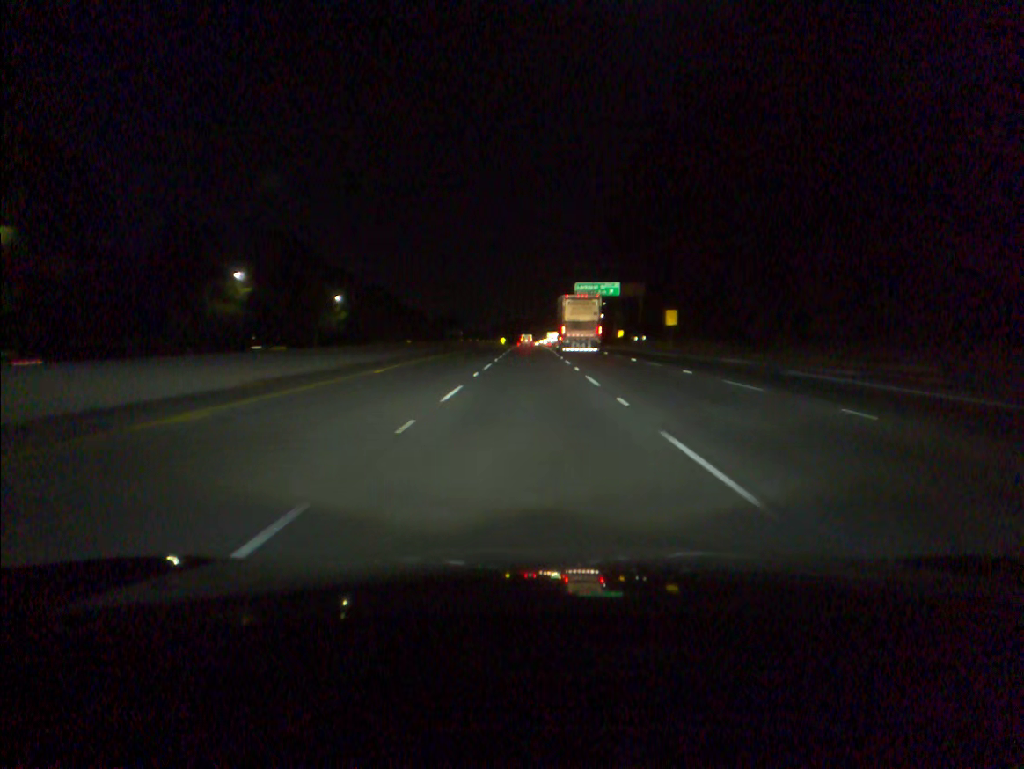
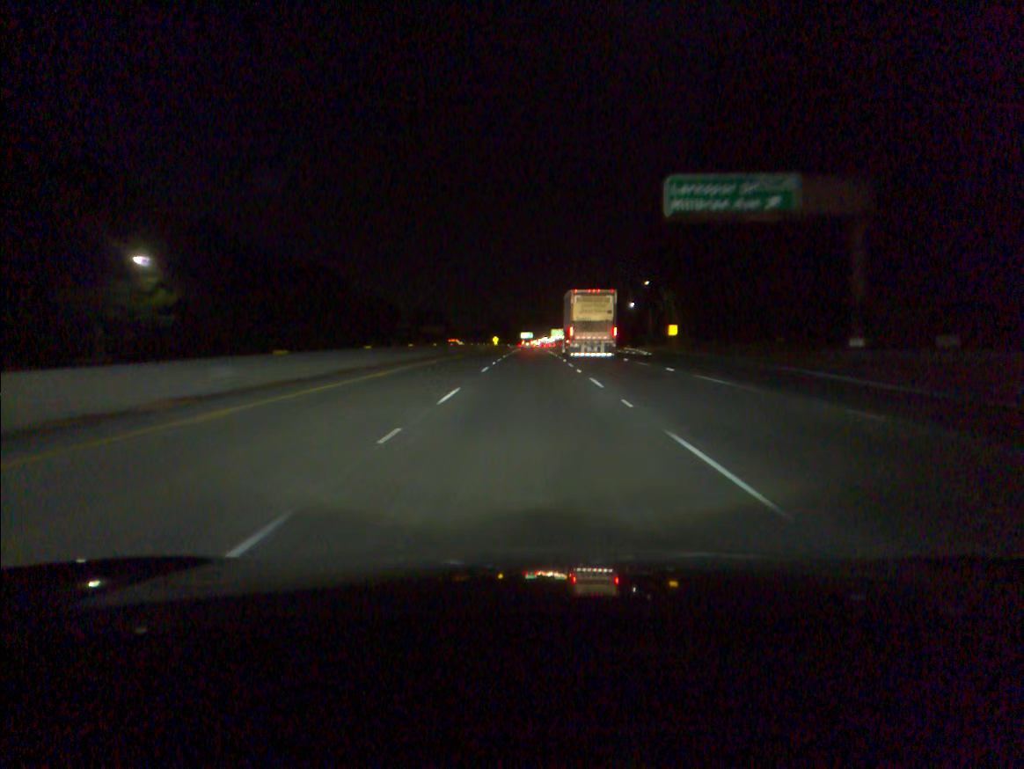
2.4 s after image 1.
(0.0, +73.0) m; 0°
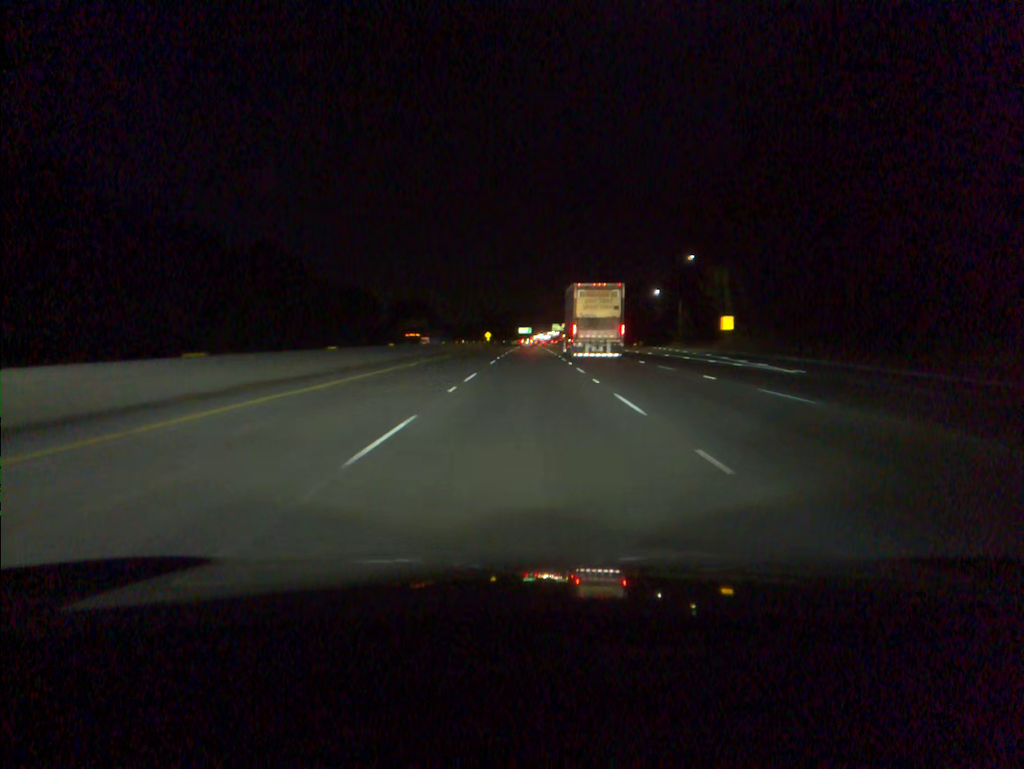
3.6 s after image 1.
(0.0, +36.6) m; 0°
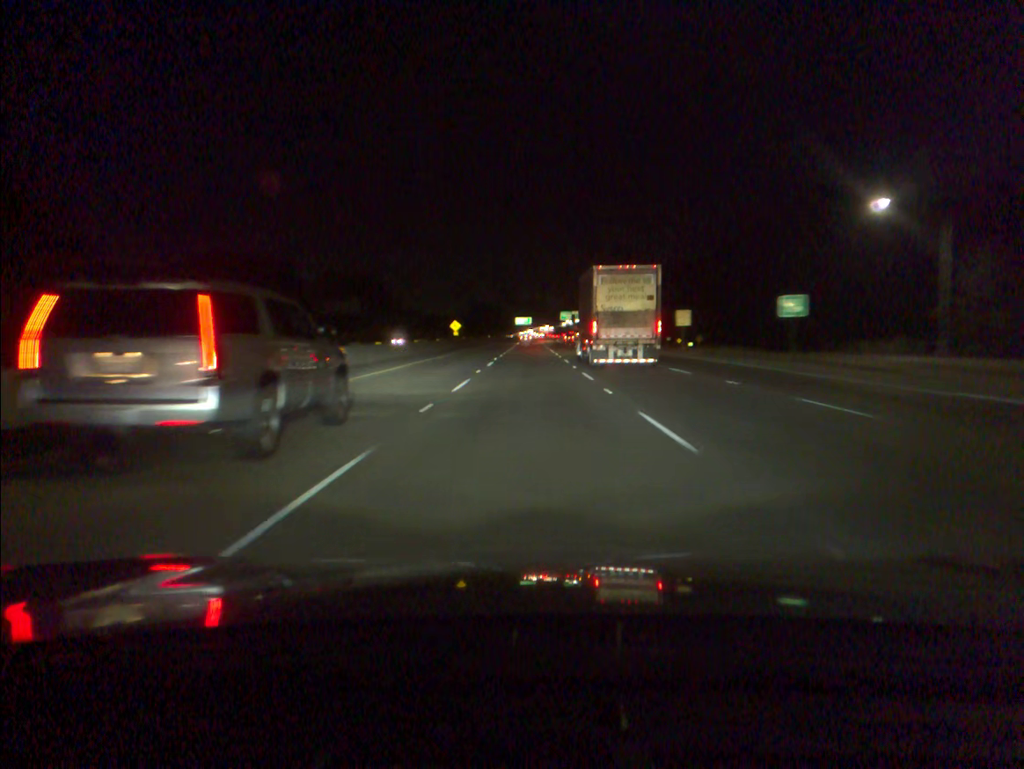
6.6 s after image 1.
(0.0, +91.4) m; 0°
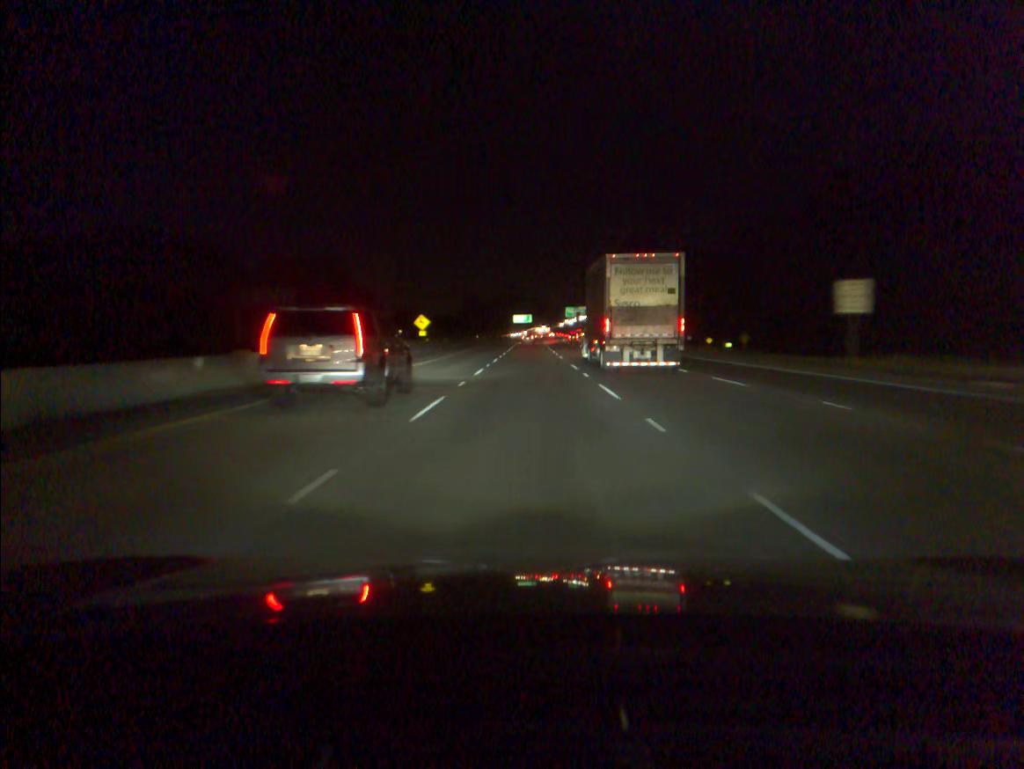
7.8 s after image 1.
(0.0, +36.5) m; 0°
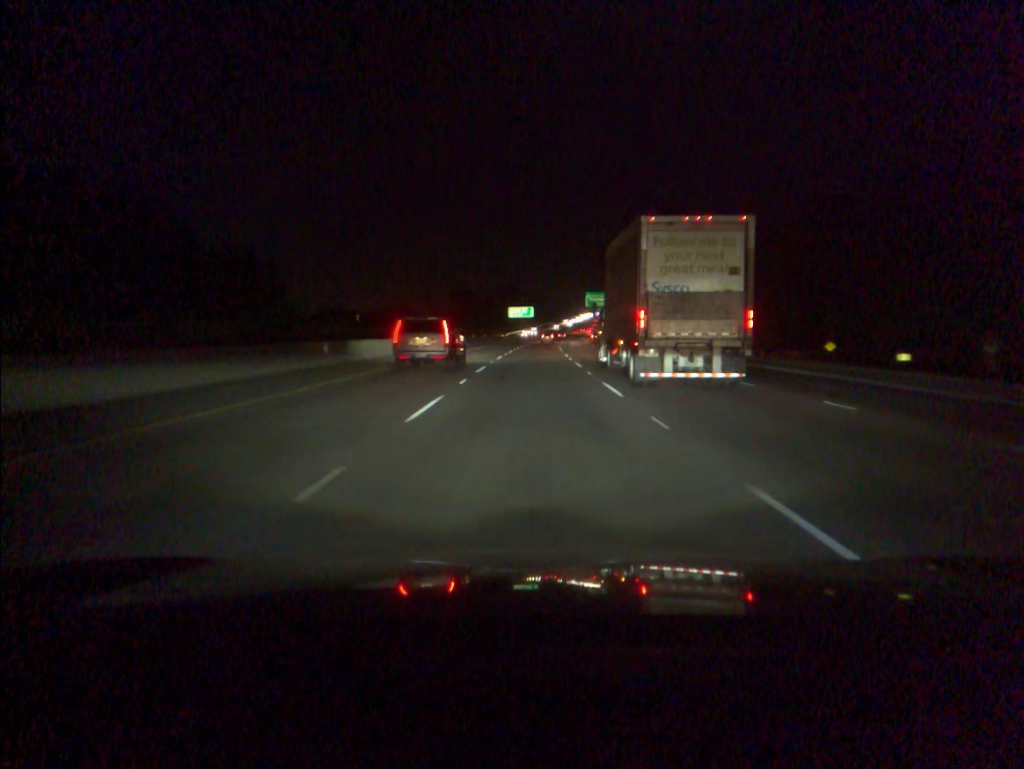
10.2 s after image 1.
(-0.1, +72.8) m; 0°
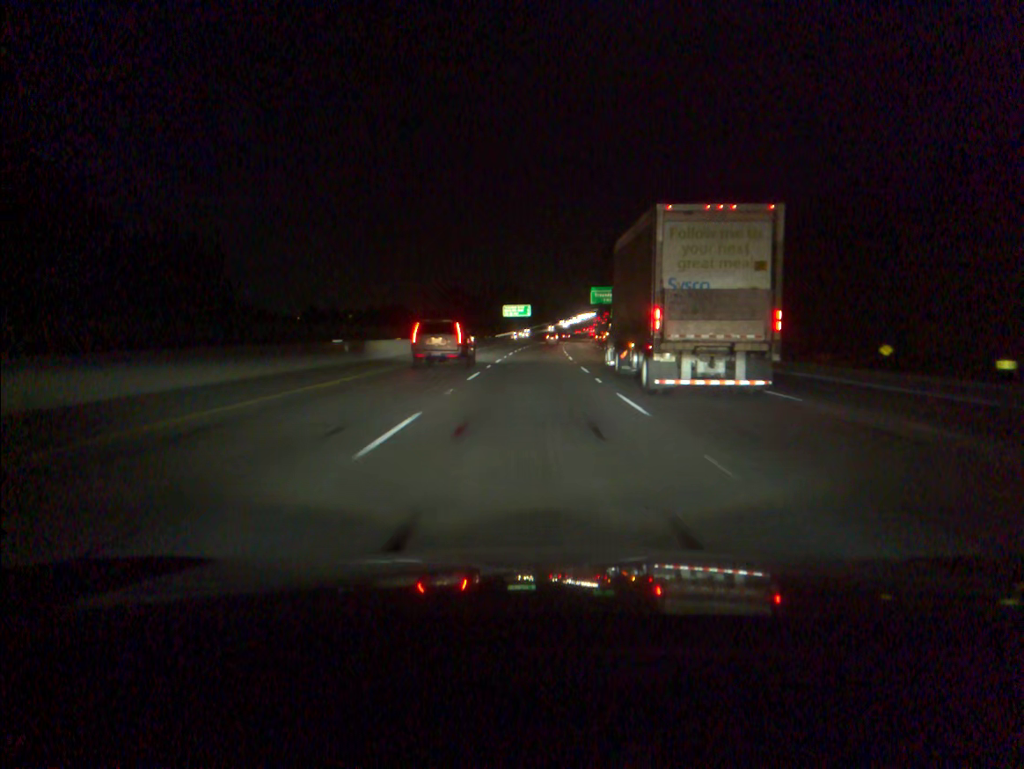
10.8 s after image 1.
(0.0, +18.1) m; 0°
